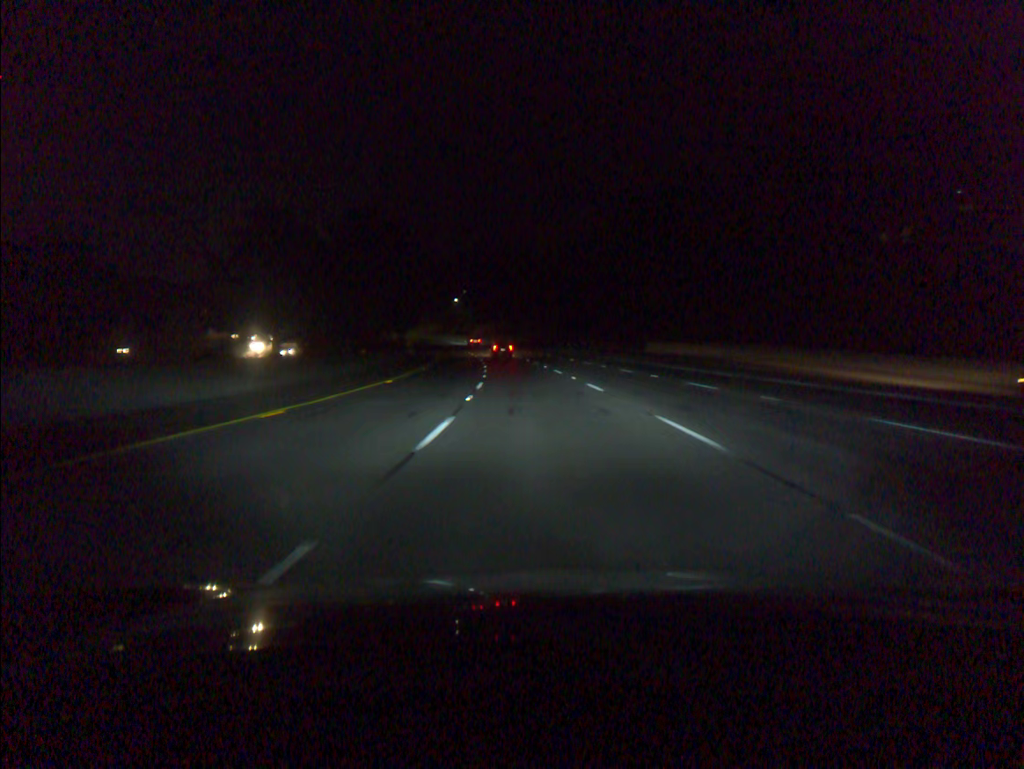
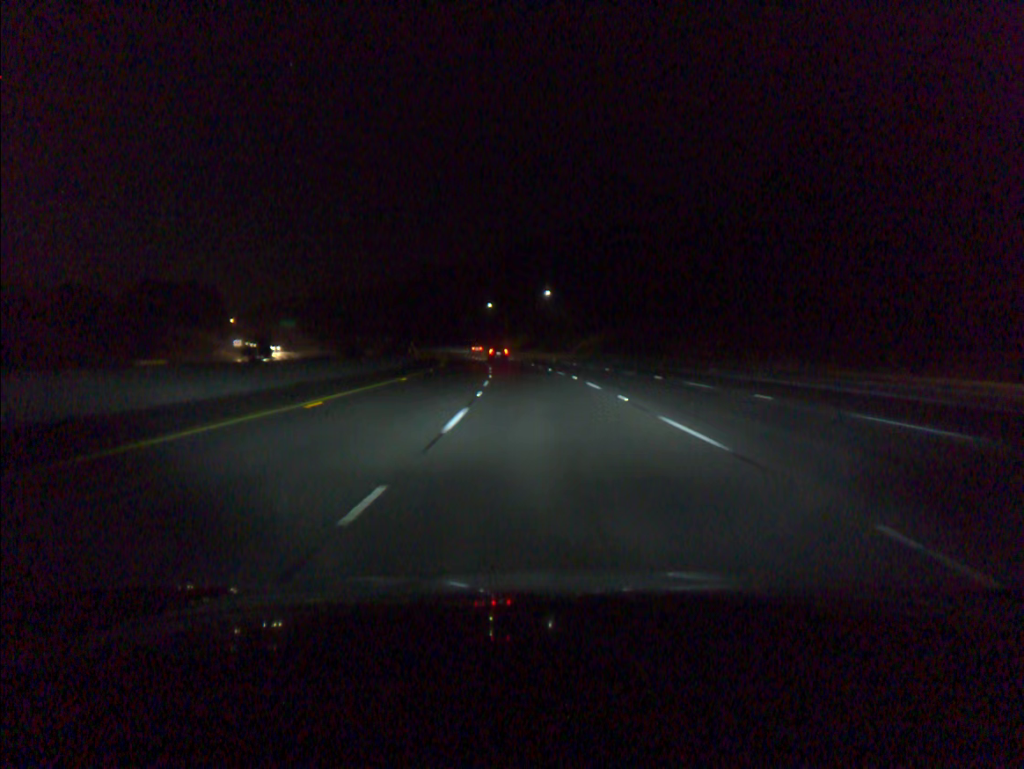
(-6.1, +85.2) m; -8°
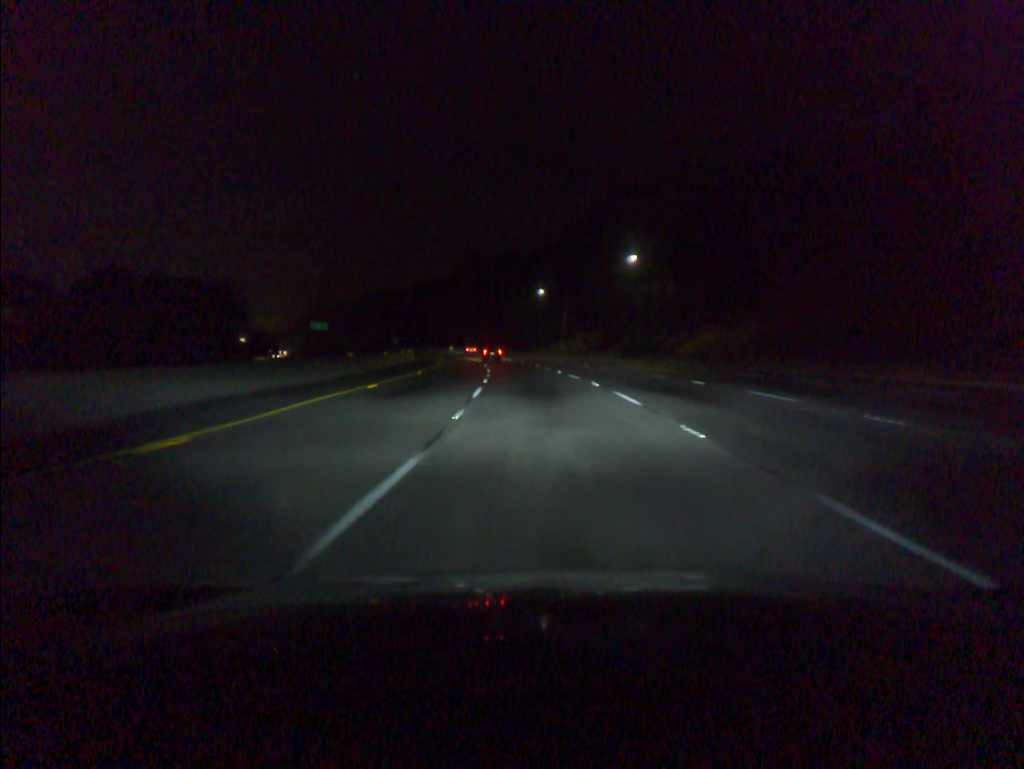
(-1.9, +51.1) m; -4°
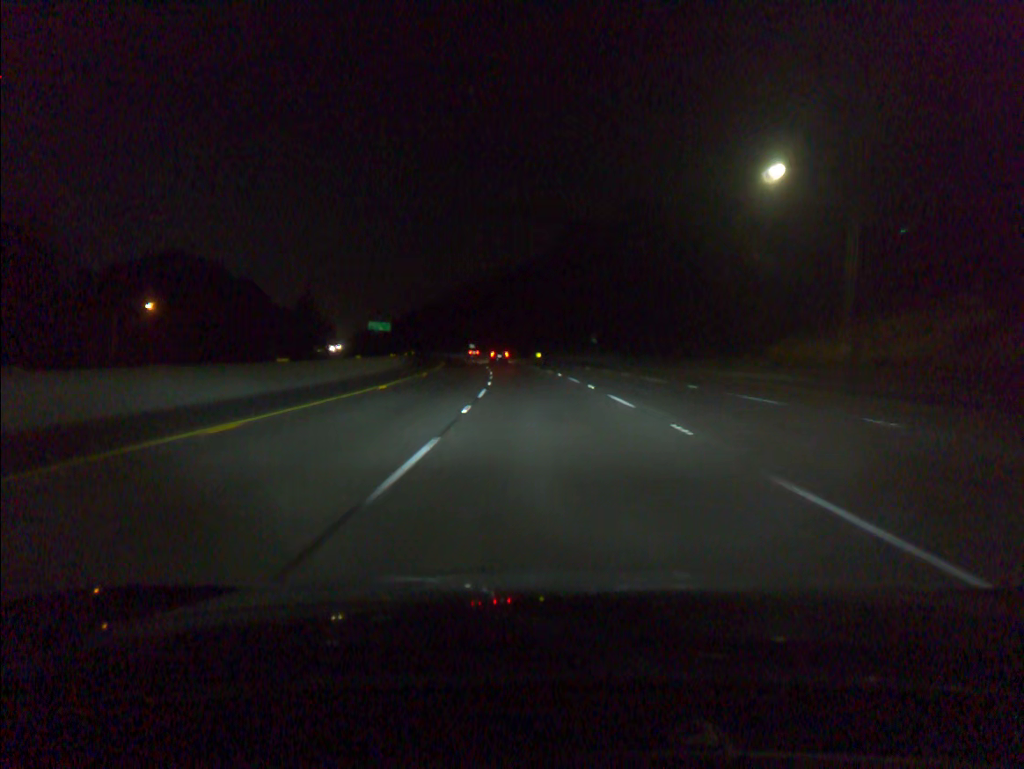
(-6.0, +85.7) m; -8°
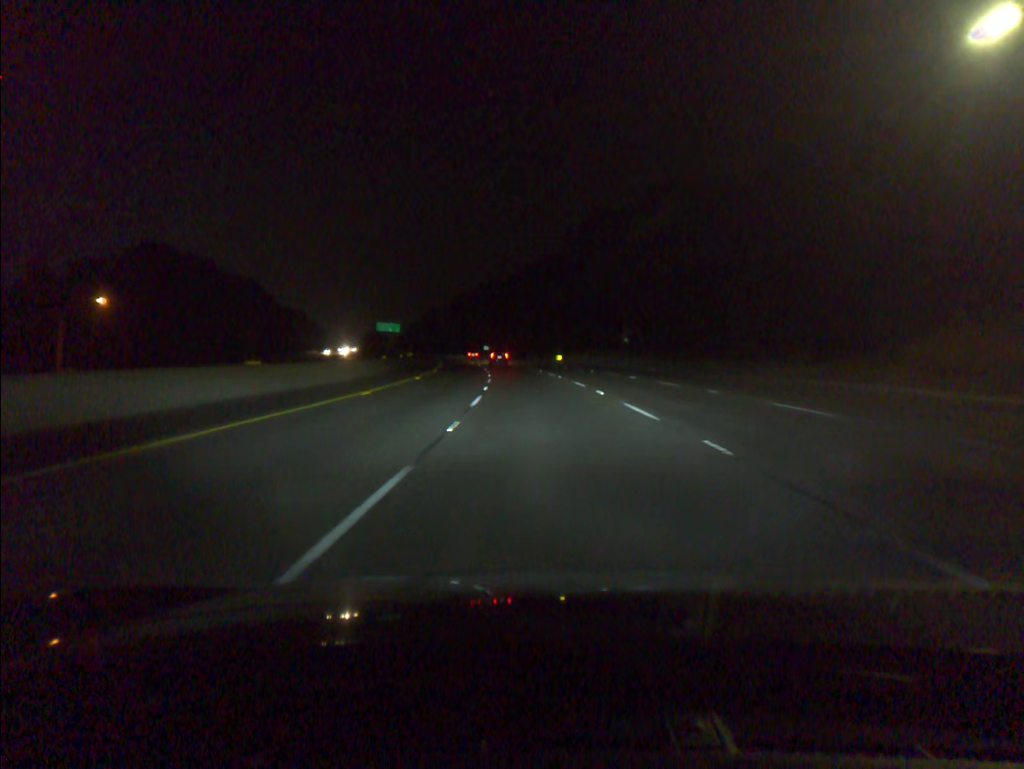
(-0.2, +17.3) m; -1°
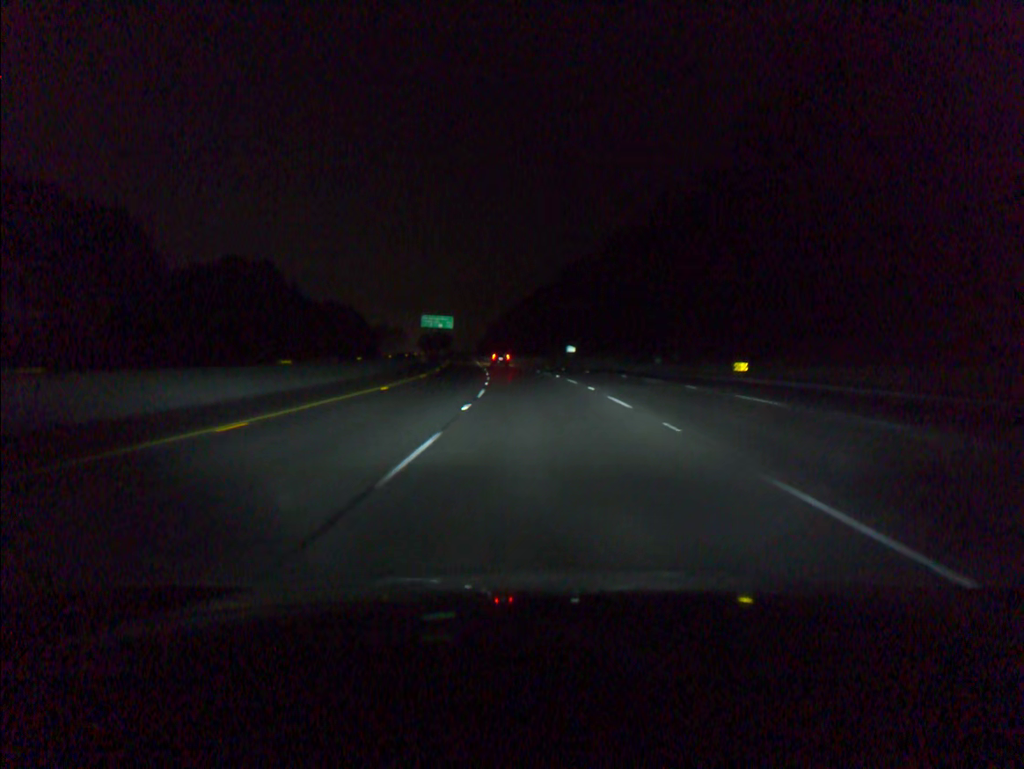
(-3.8, +69.5) m; -7°
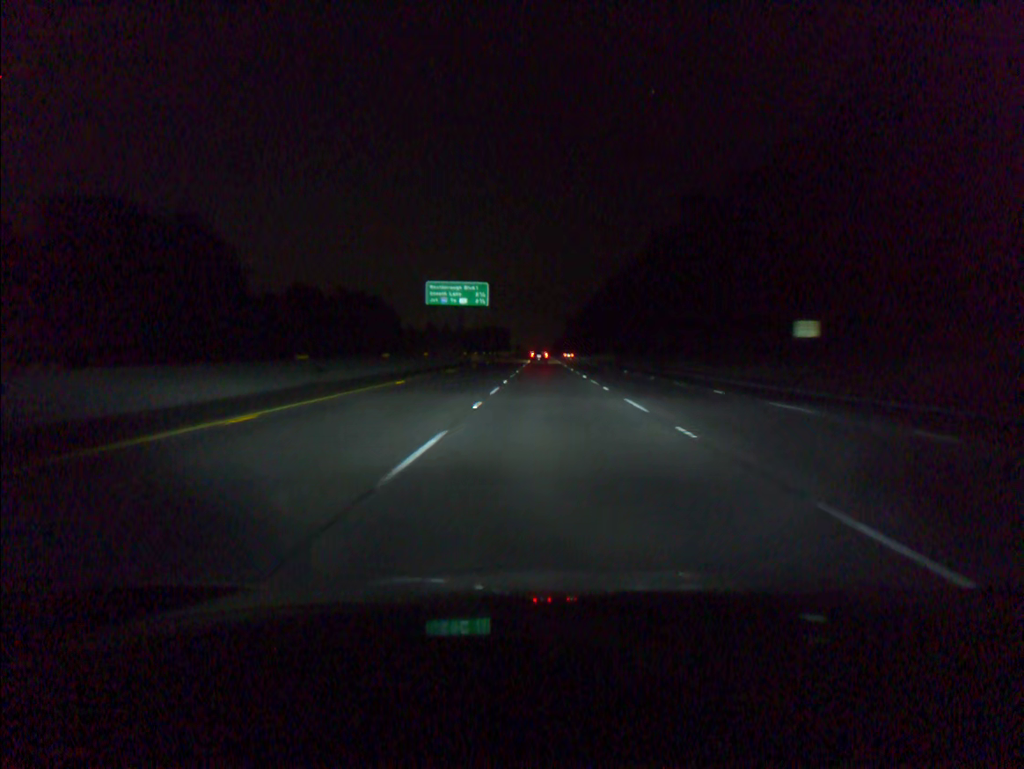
(-5.4, +87.7) m; -6°
